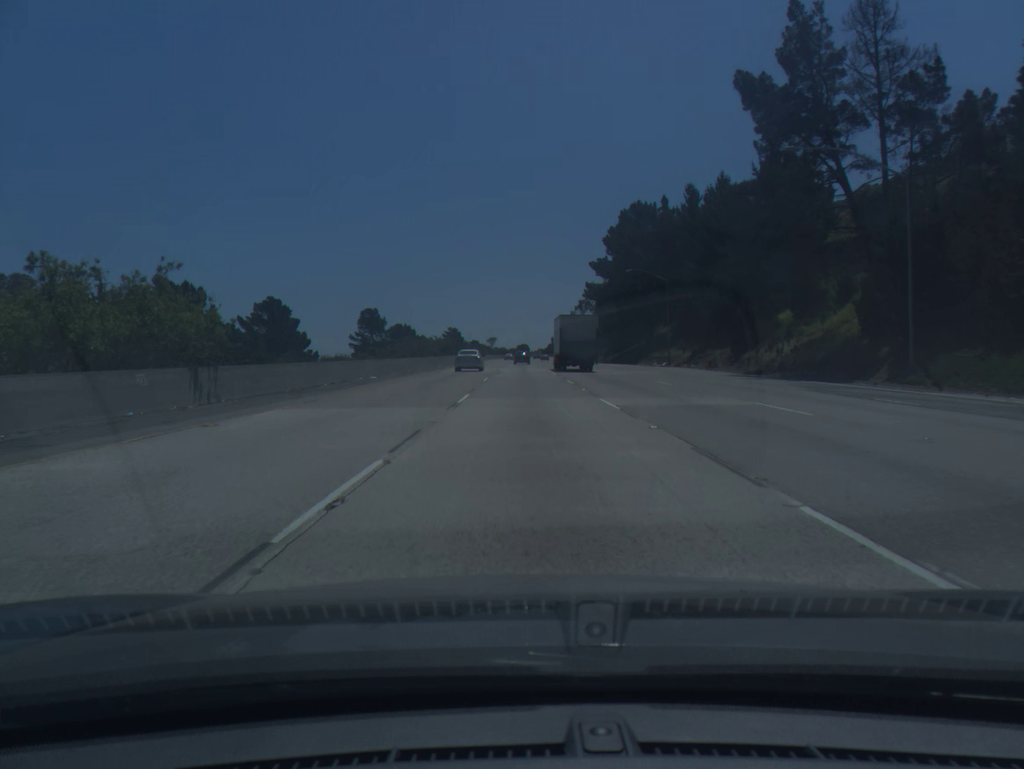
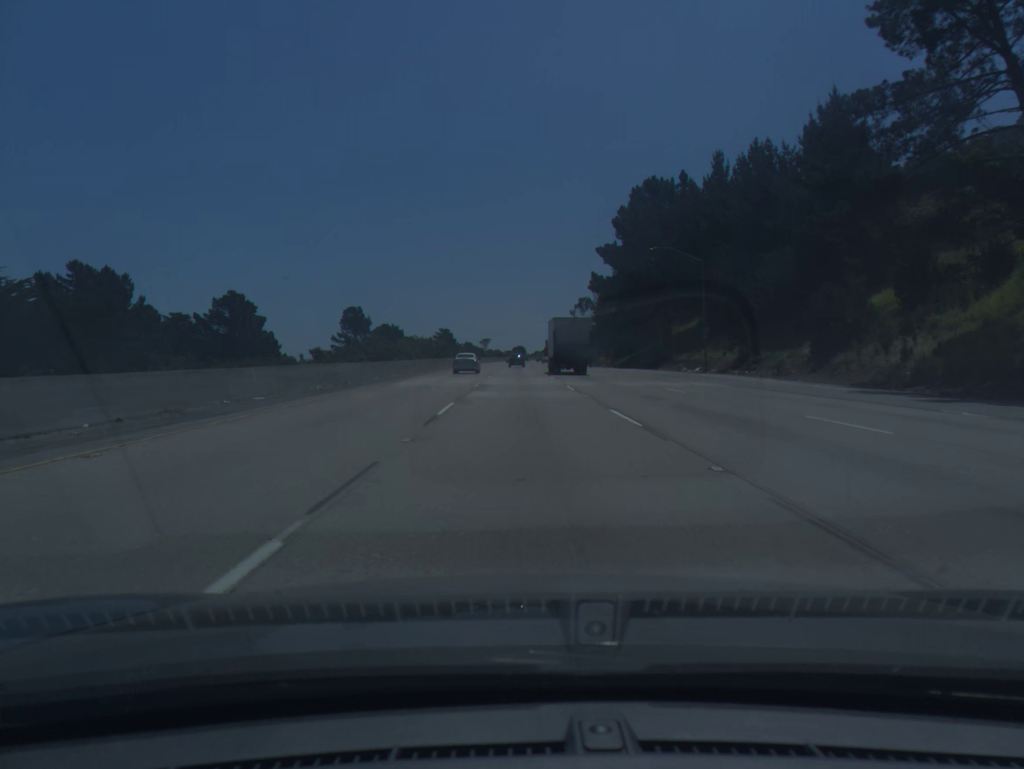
(0.0, +18.1) m; 0°
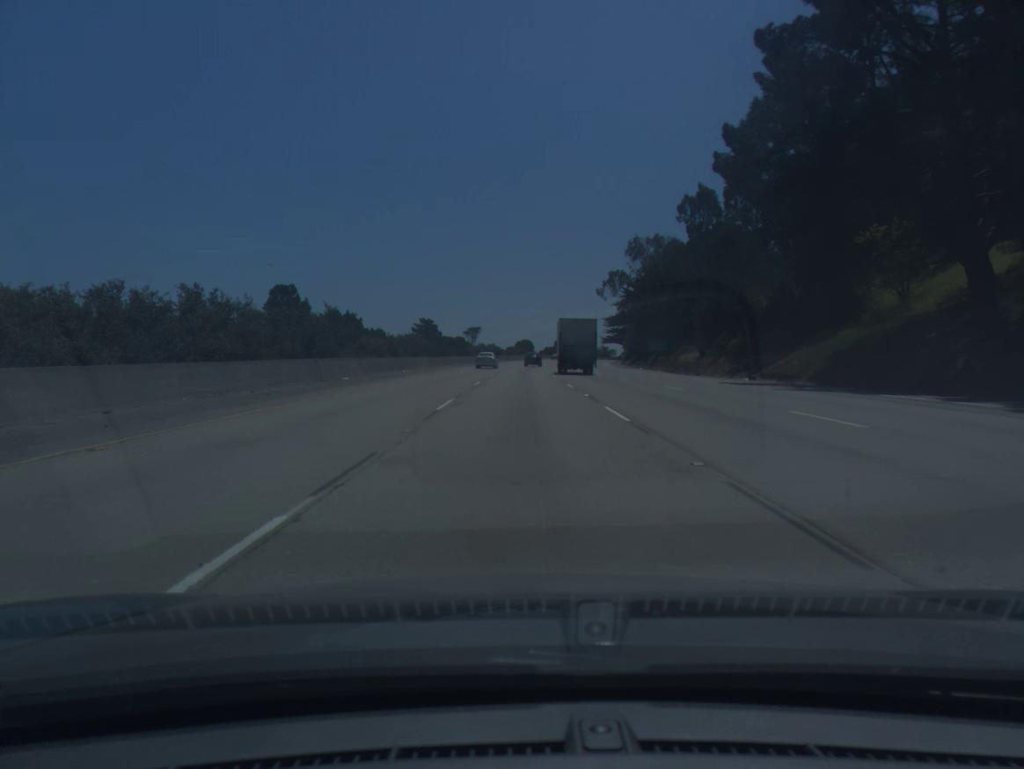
(0.0, +72.5) m; 0°
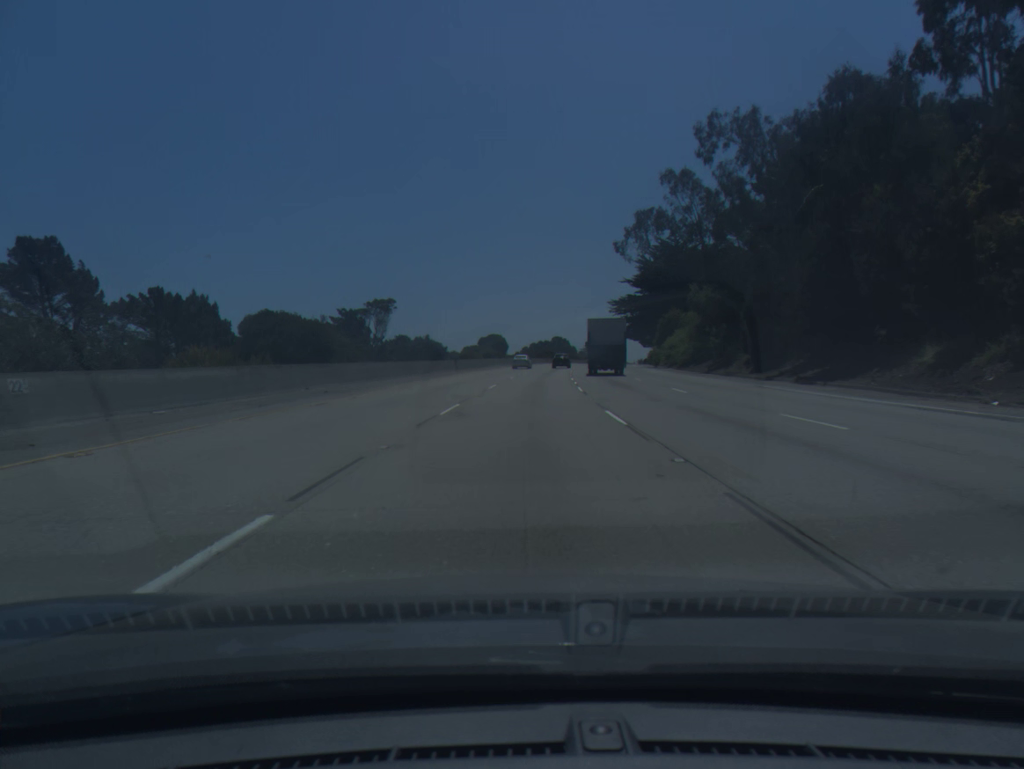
(+0.6, +72.9) m; +2°
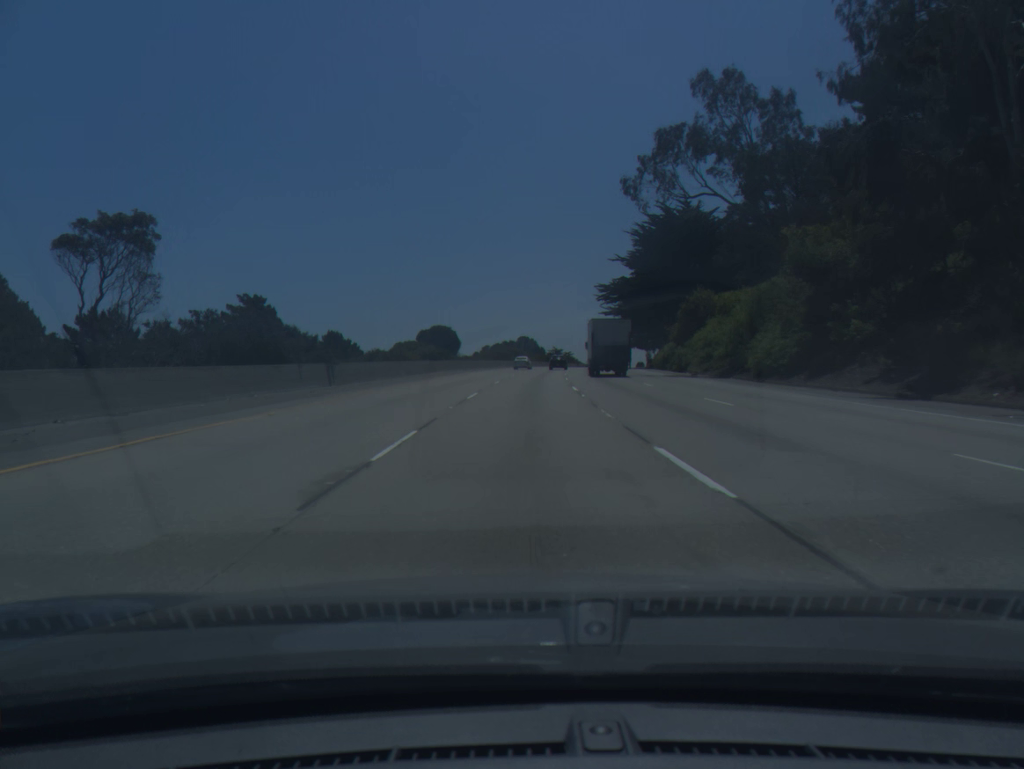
(+0.8, +36.6) m; +3°
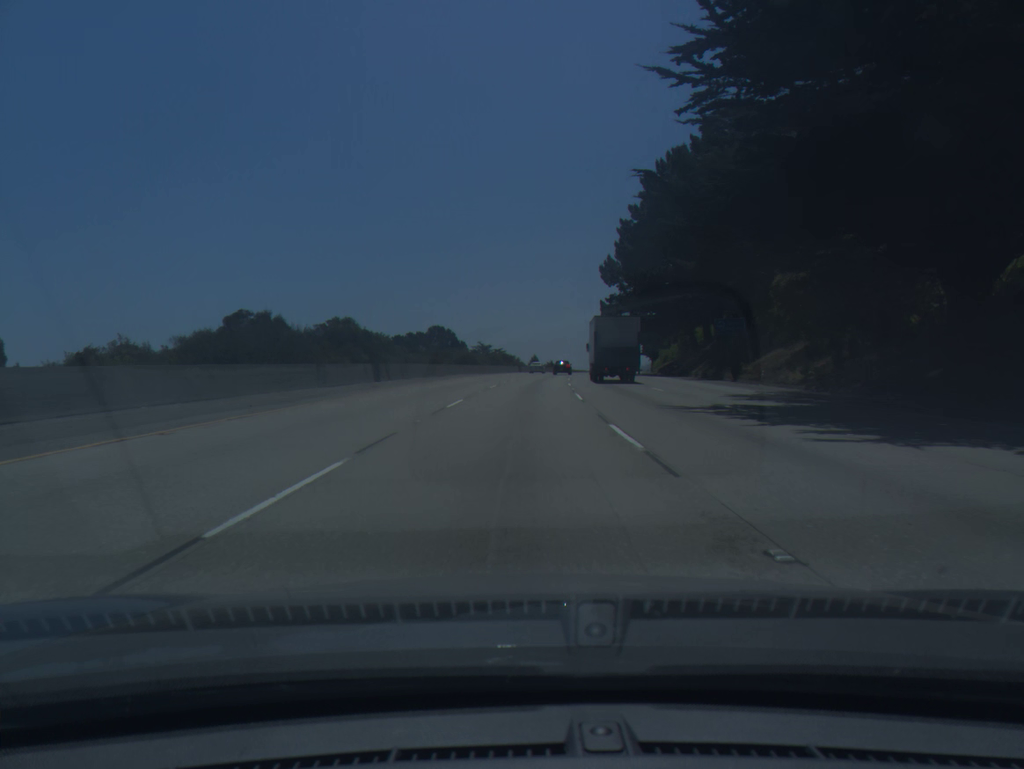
(+4.7, +91.2) m; +5°
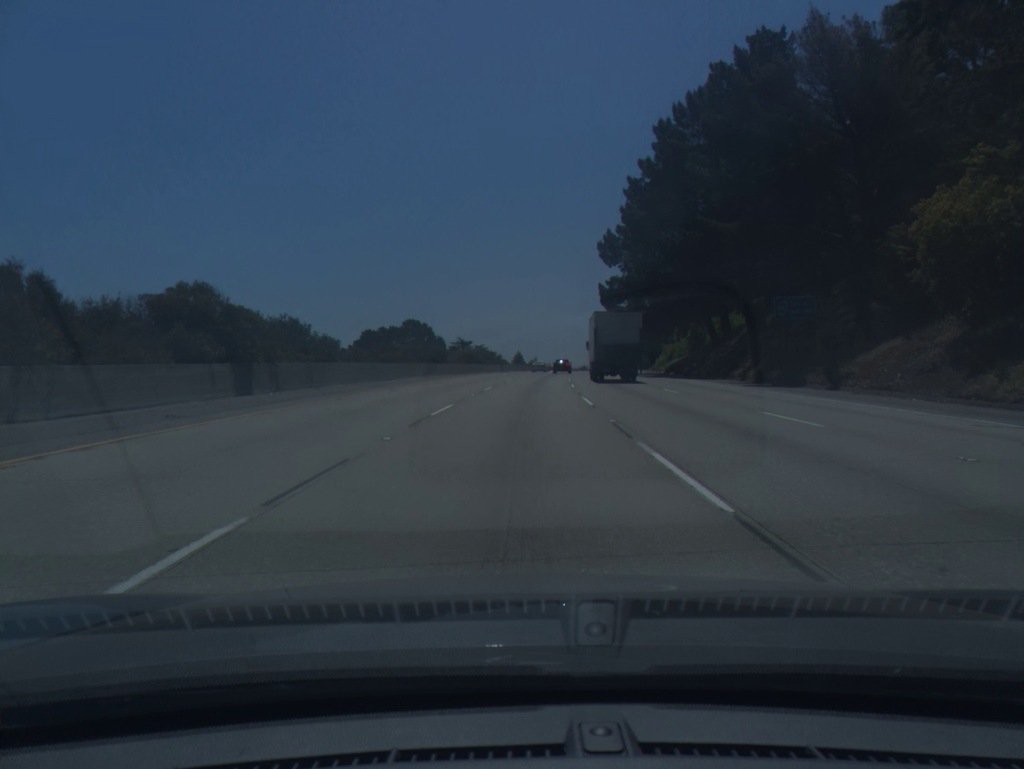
(+0.2, +18.3) m; +1°
